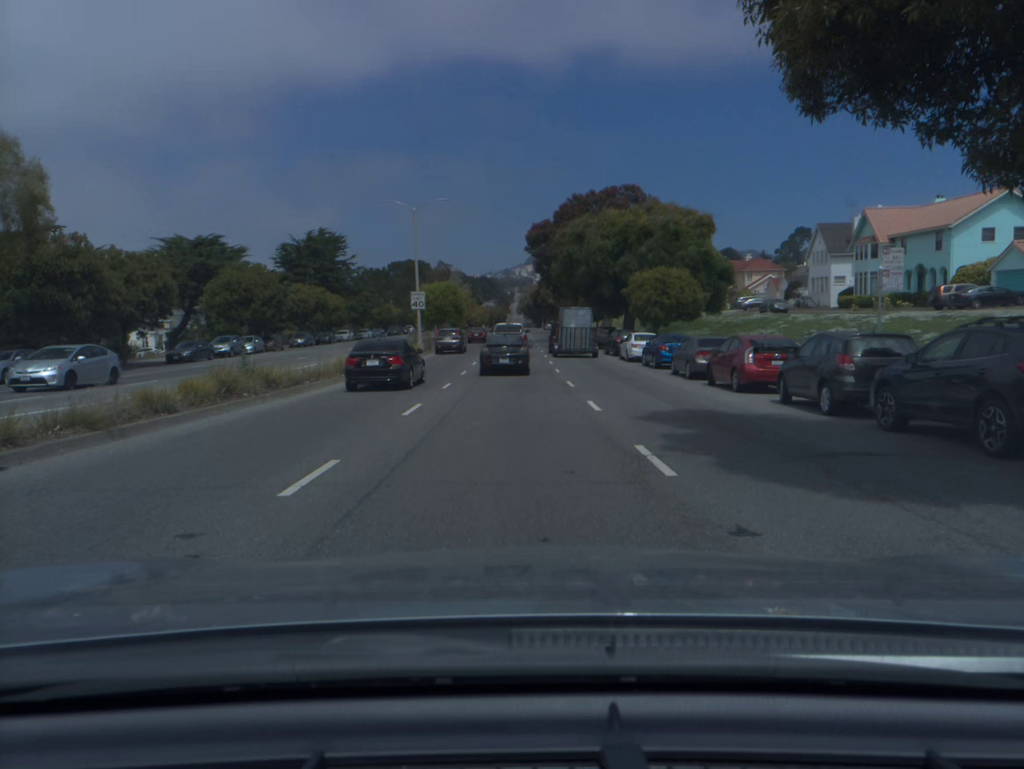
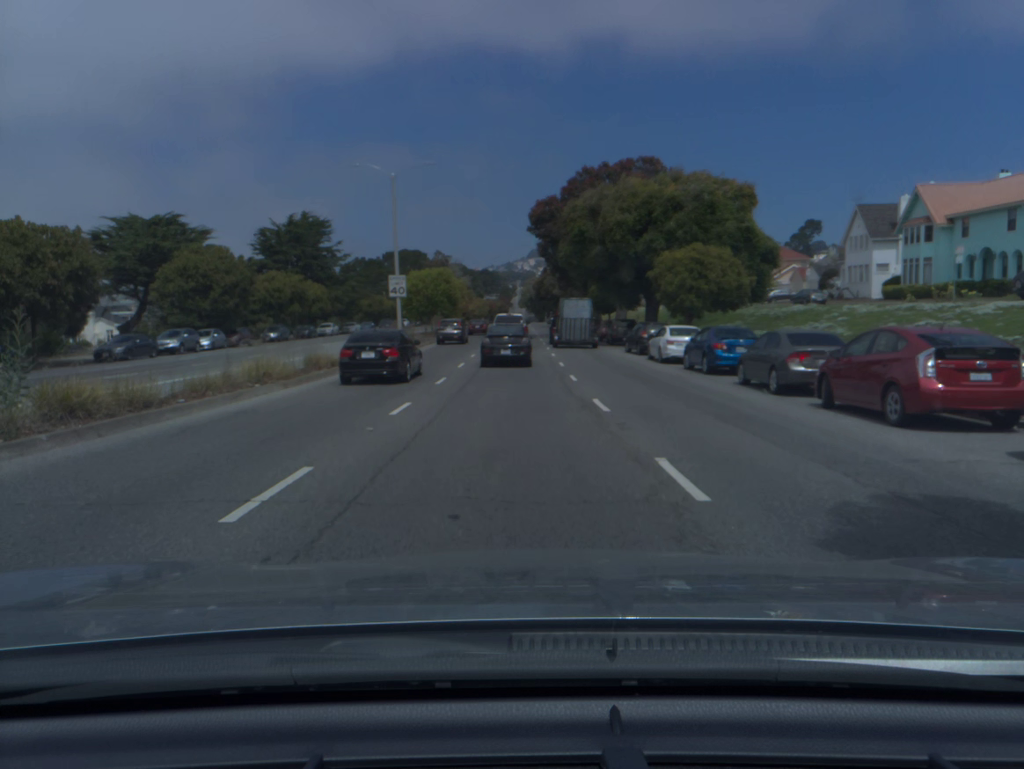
(0.0, +8.6) m; 0°
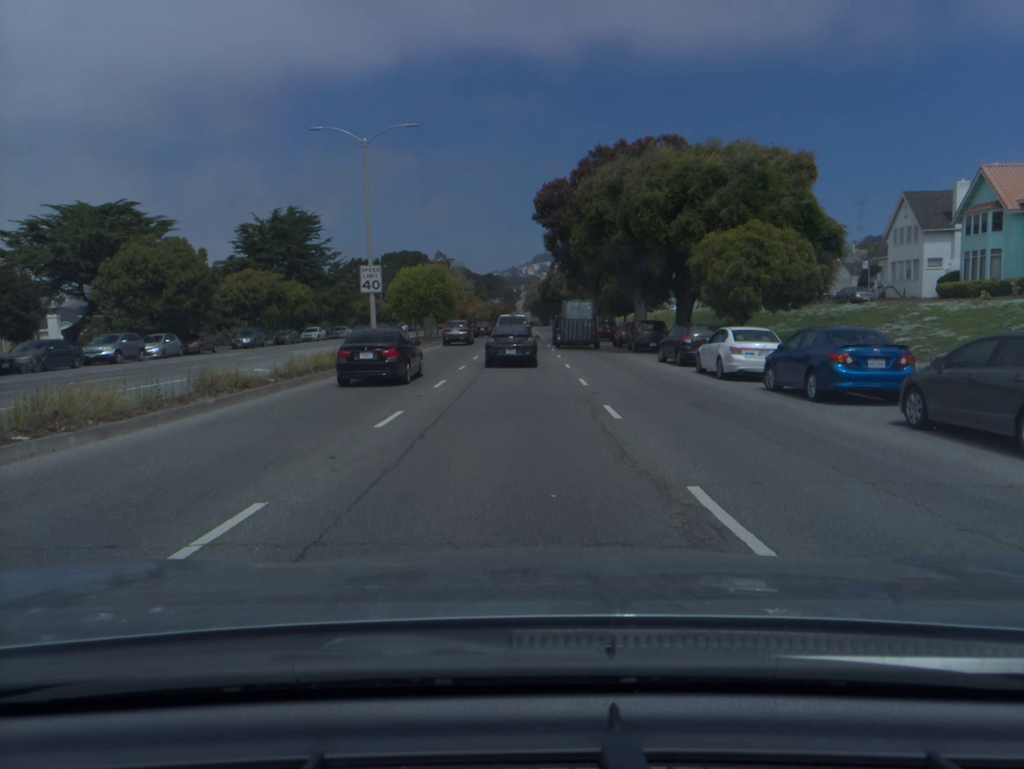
(0.0, +8.9) m; 0°
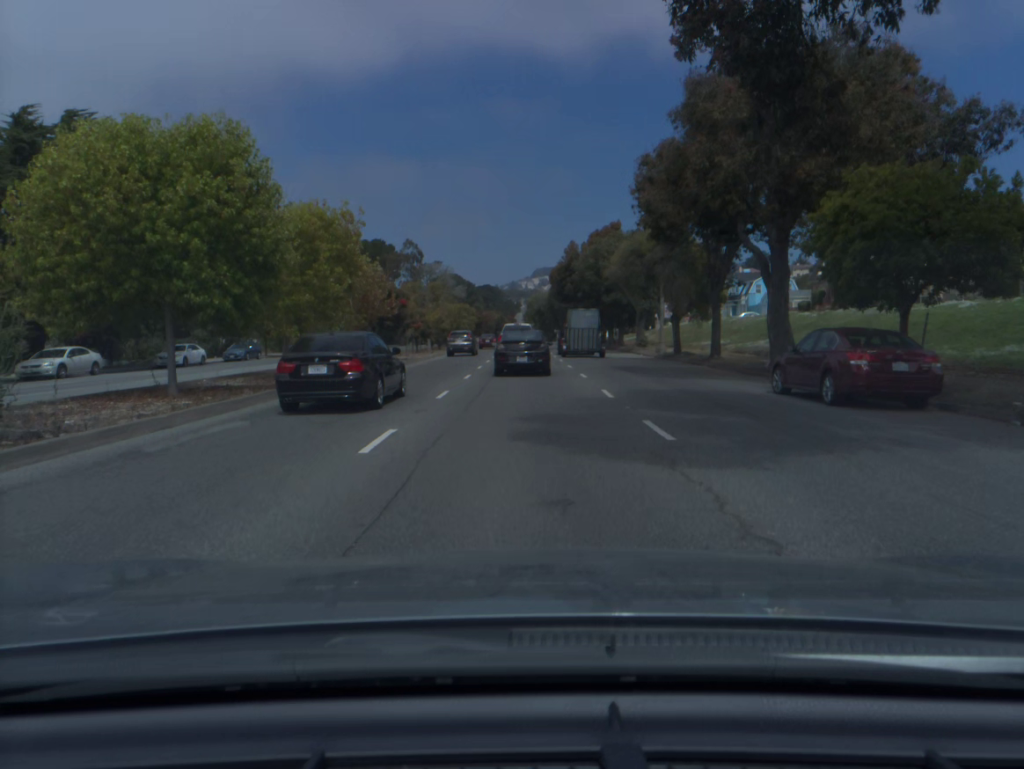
(-0.2, +46.4) m; 0°
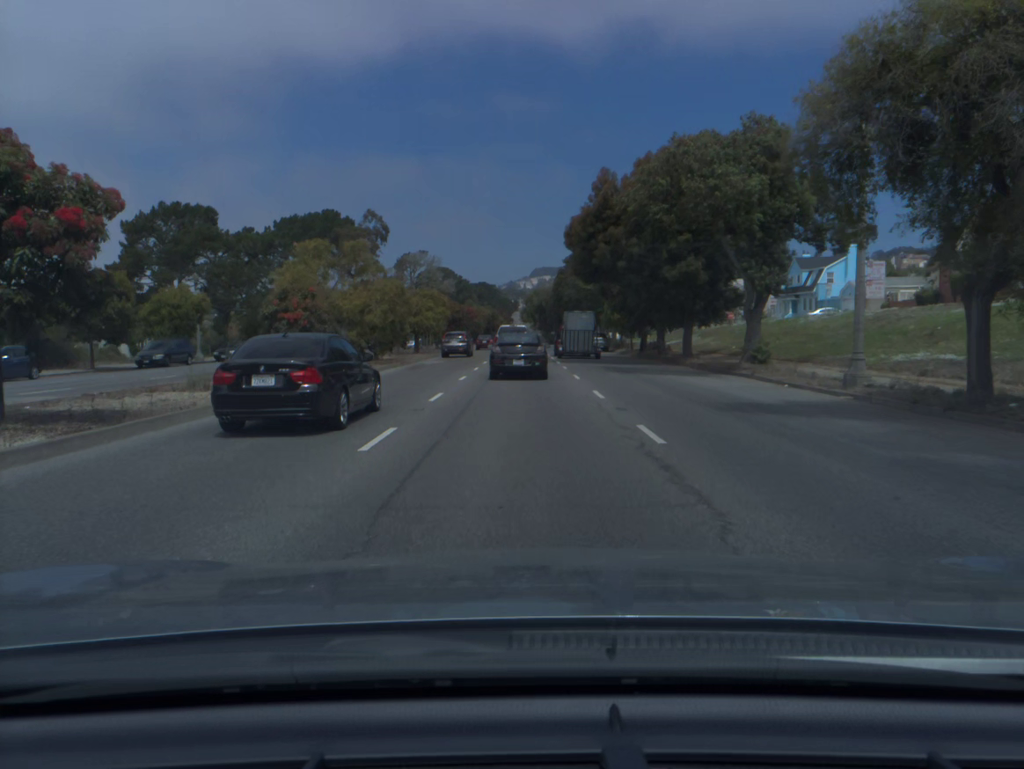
(+0.2, +28.5) m; 0°
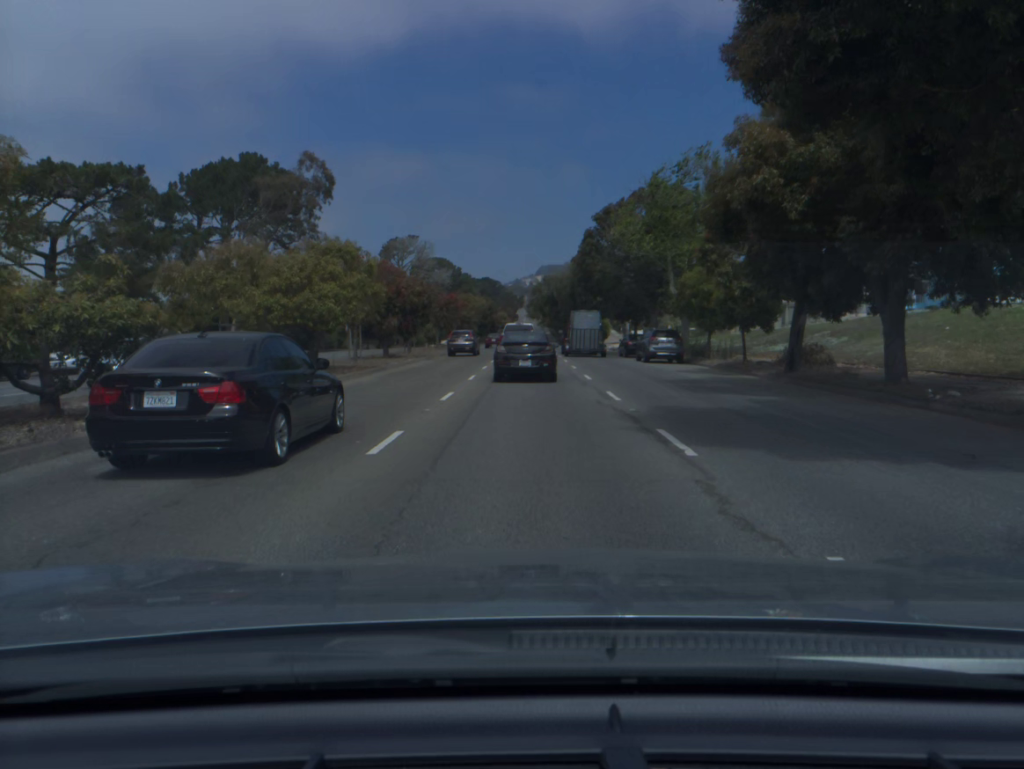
(-0.2, +29.5) m; -1°
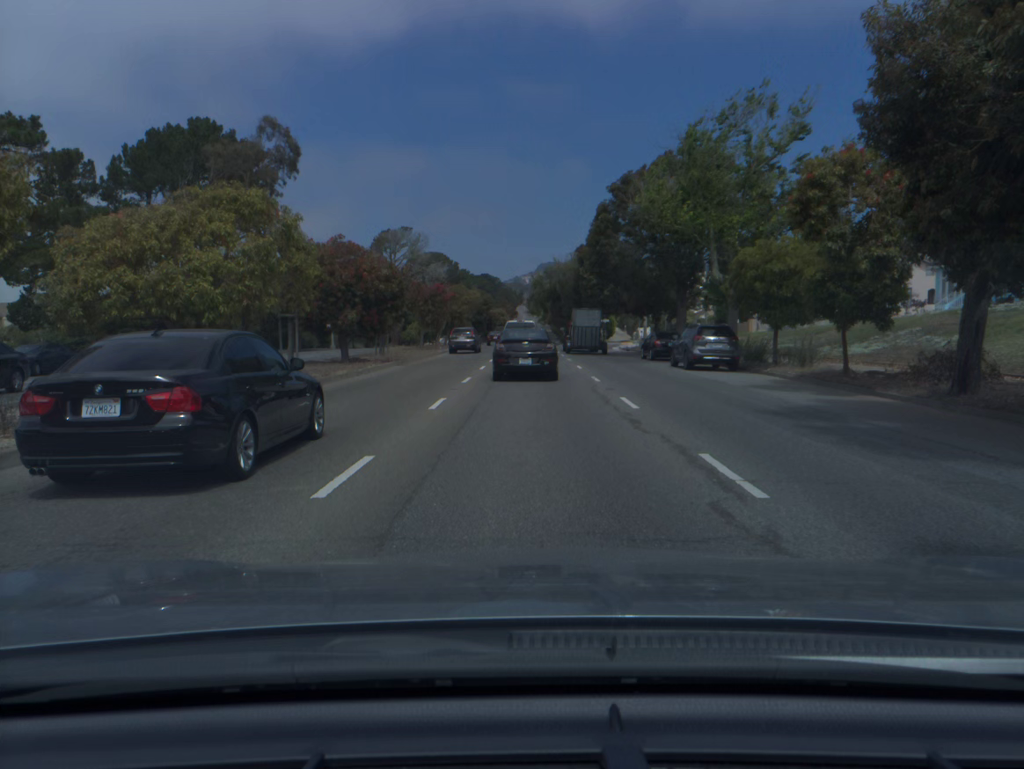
(0.0, +9.8) m; 0°
